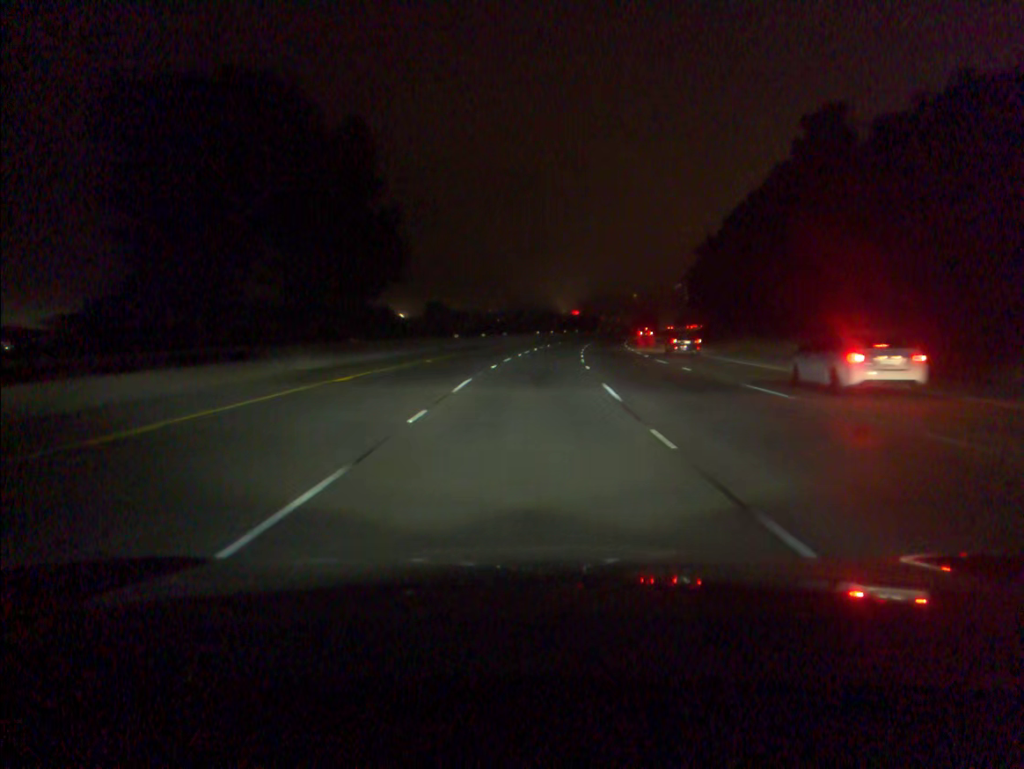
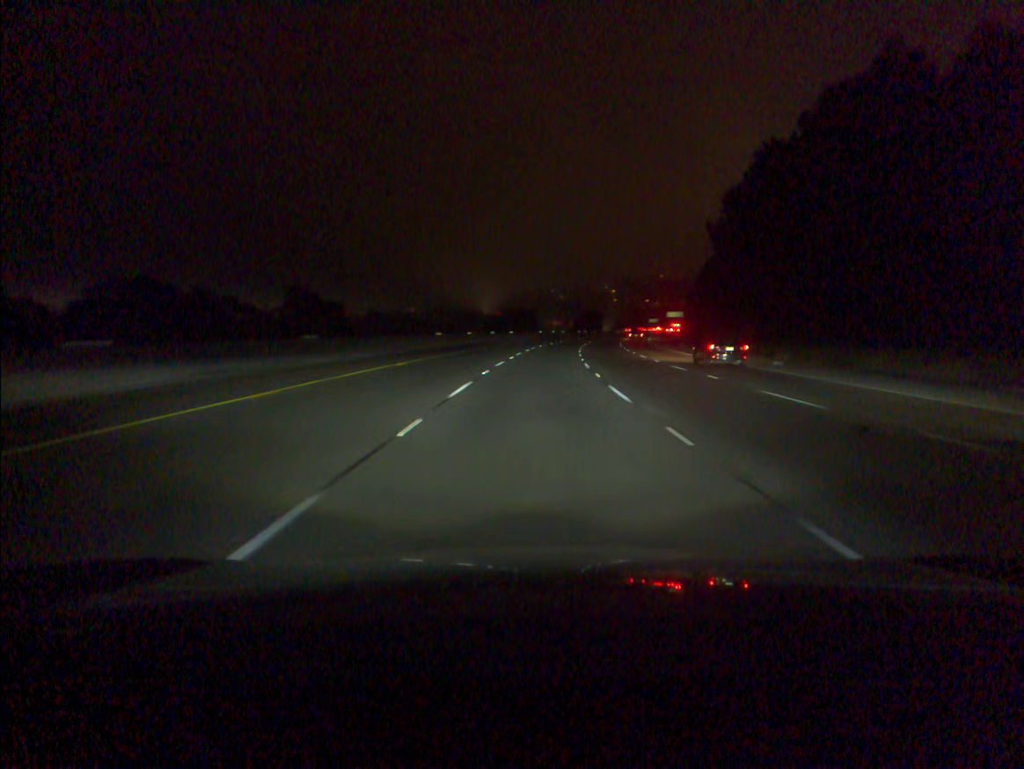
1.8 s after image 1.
(+2.8, +64.3) m; +5°
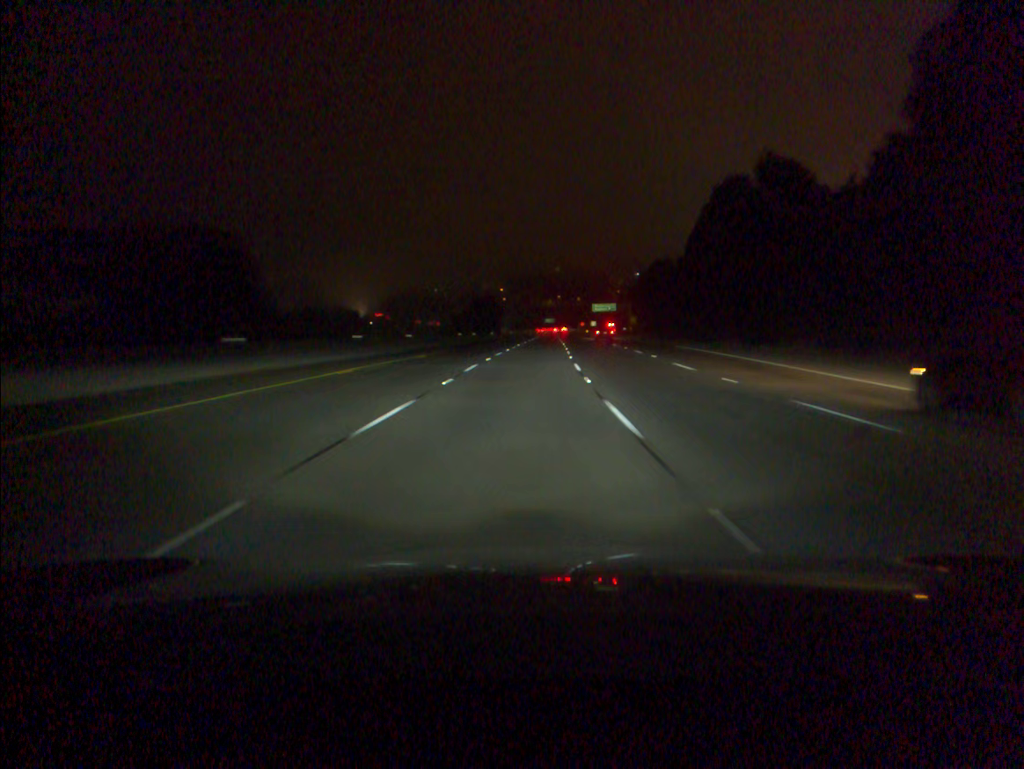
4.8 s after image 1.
(+8.3, +107.6) m; +8°
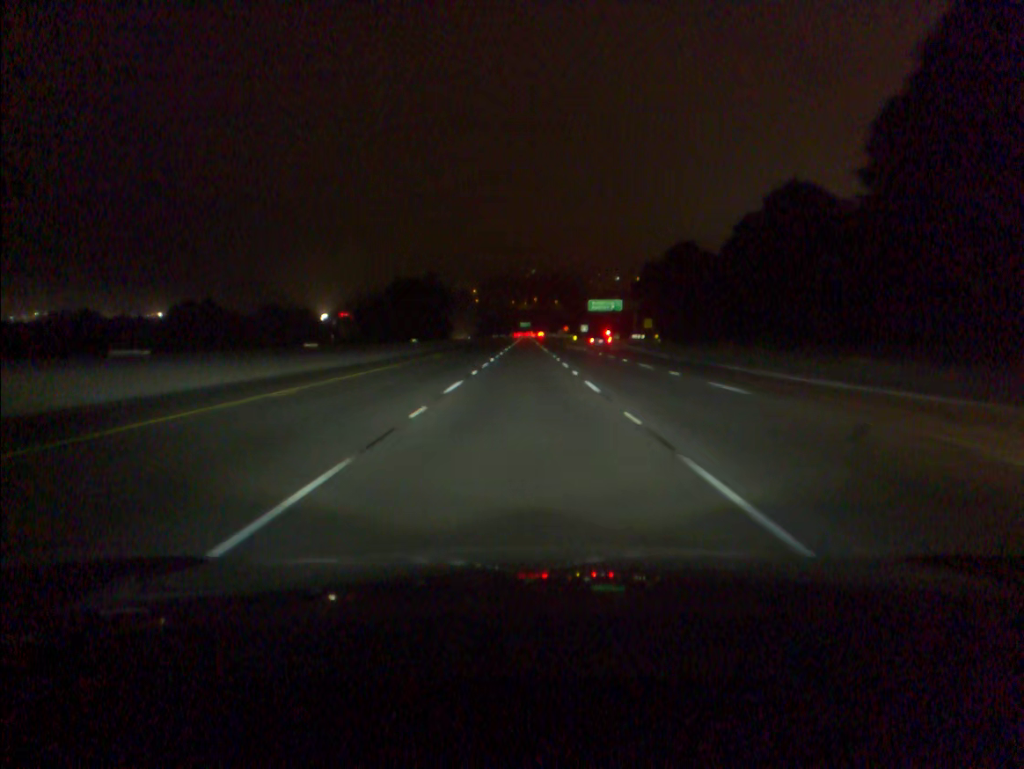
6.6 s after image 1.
(+1.6, +64.8) m; +2°
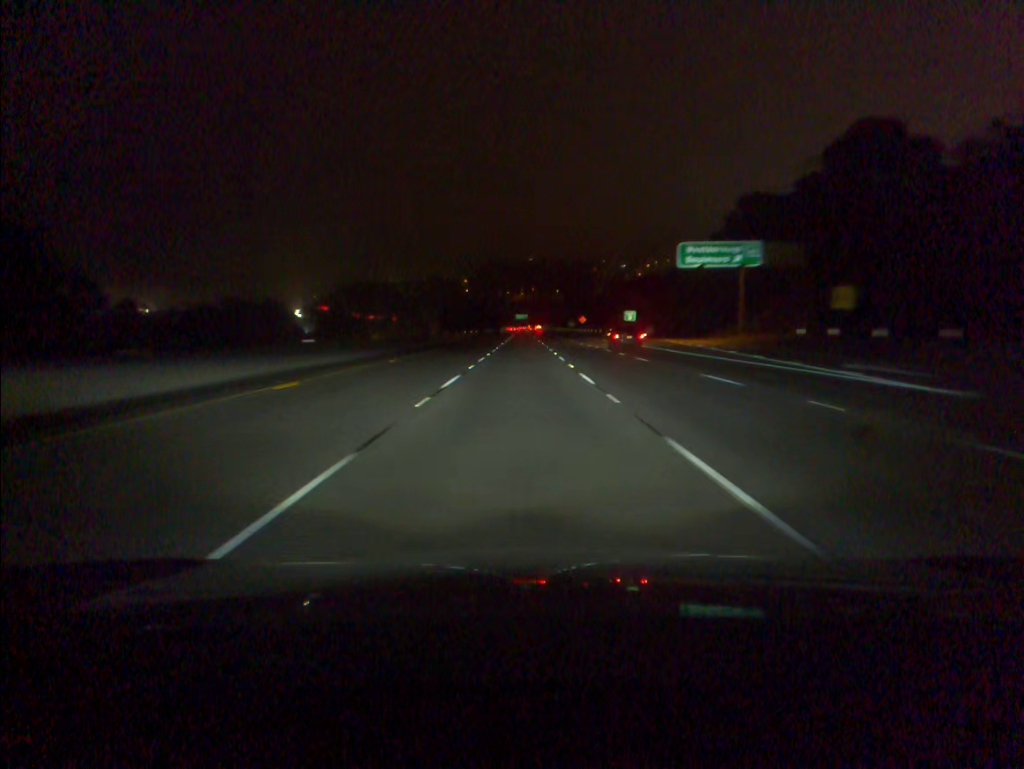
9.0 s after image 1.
(+0.3, +87.0) m; 0°
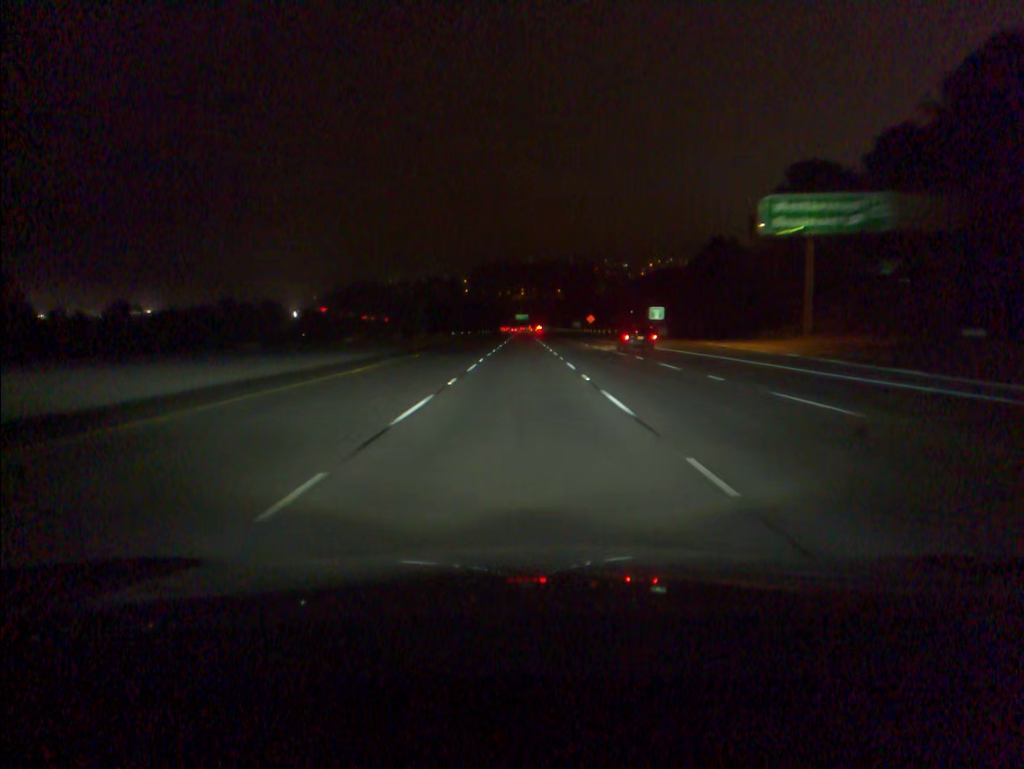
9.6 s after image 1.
(0.0, +21.7) m; 0°
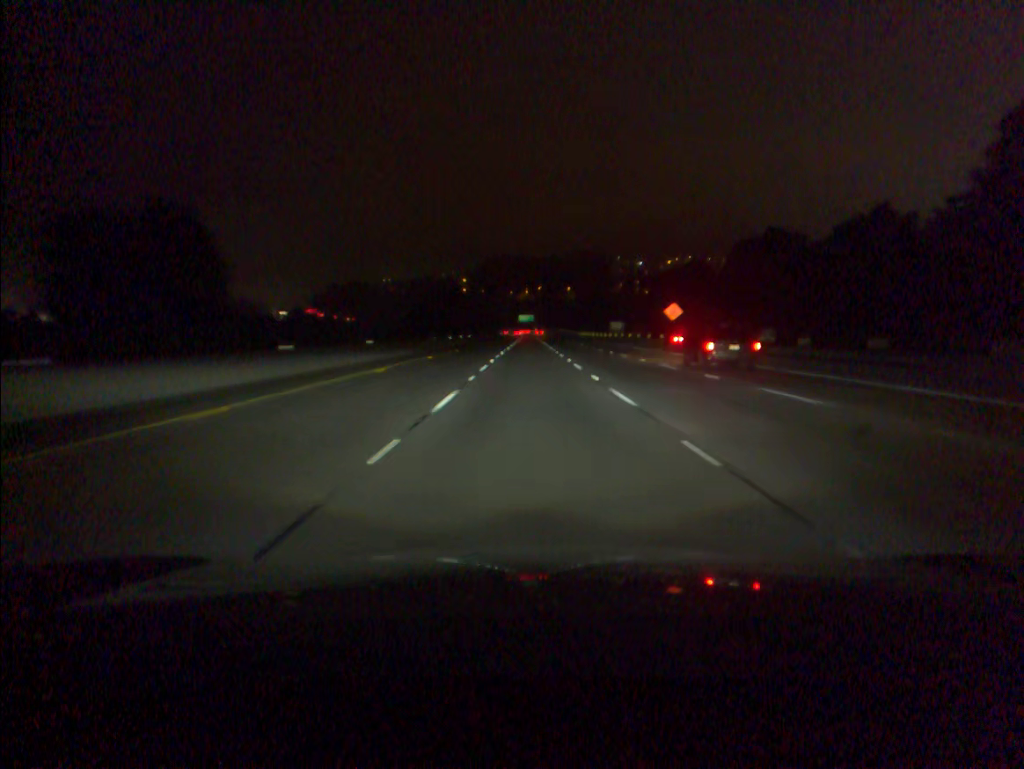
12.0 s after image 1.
(-0.4, +85.8) m; 0°
